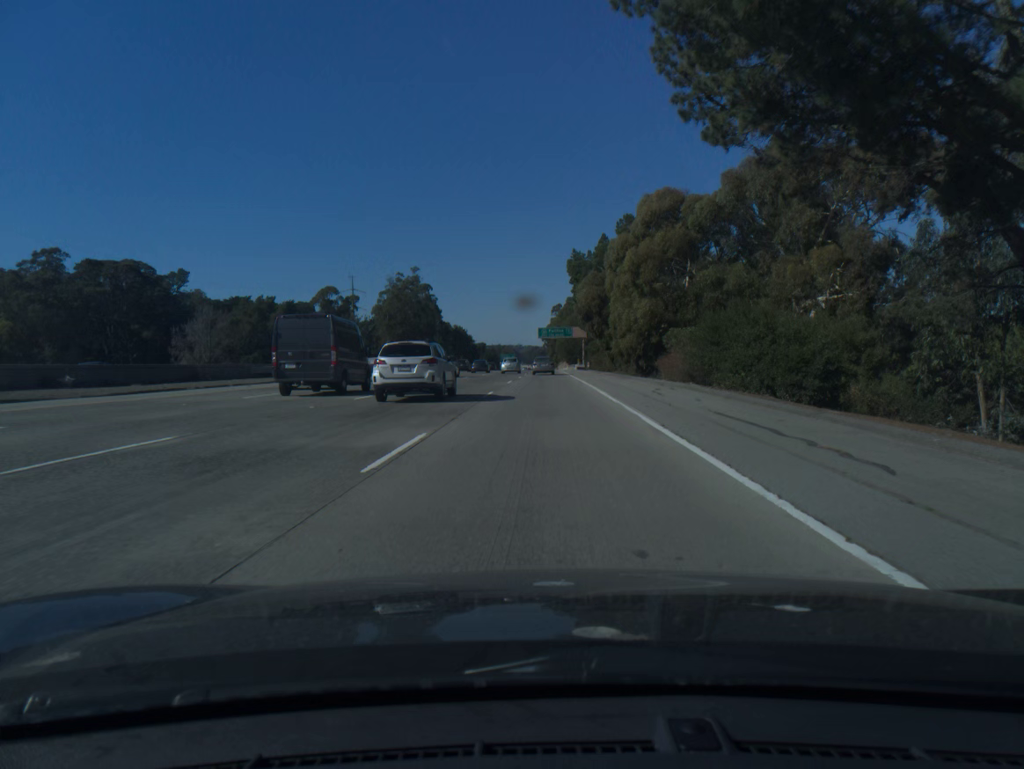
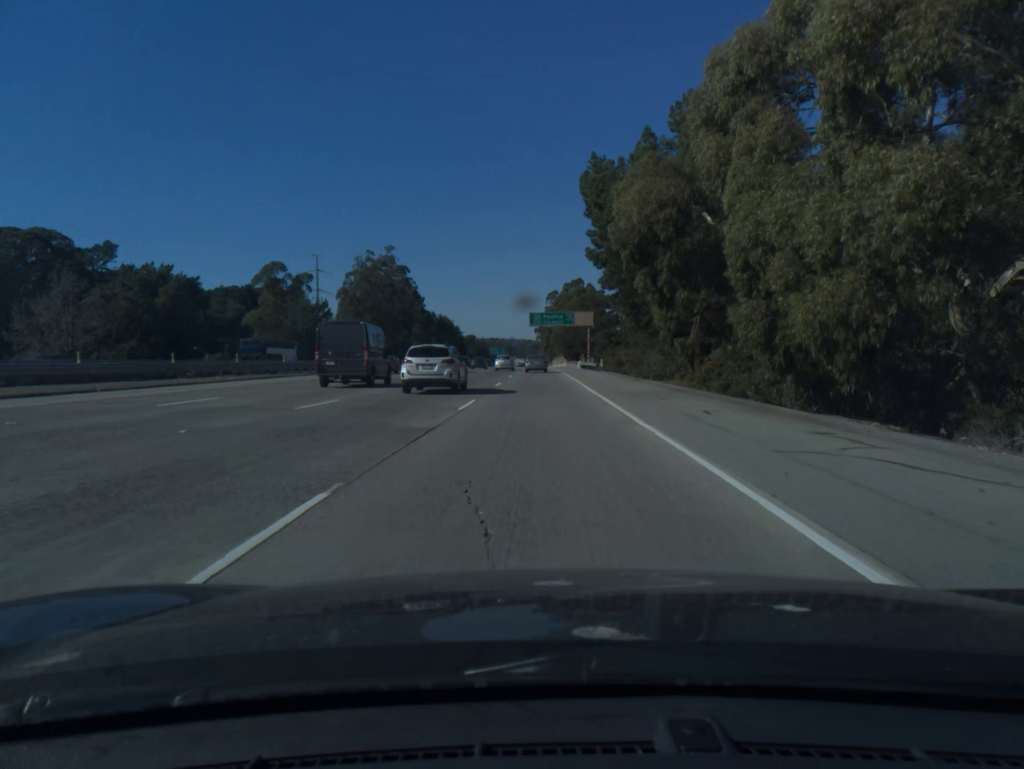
(+0.2, +34.4) m; +1°
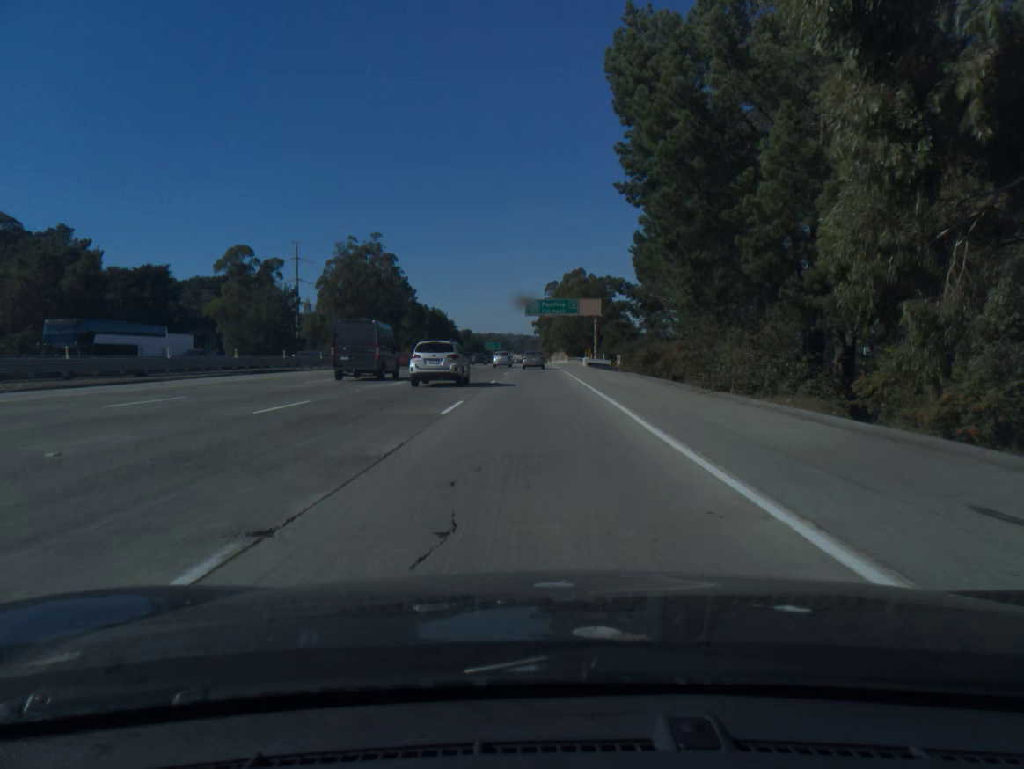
(0.0, +17.2) m; 0°
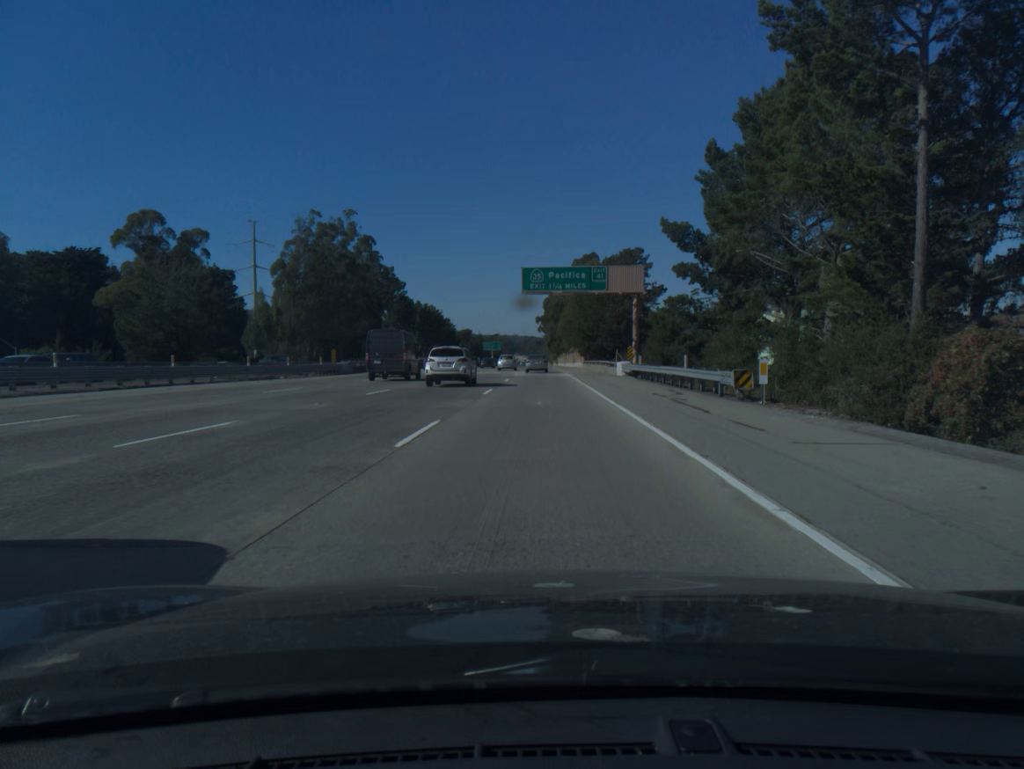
(0.0, +34.3) m; 0°
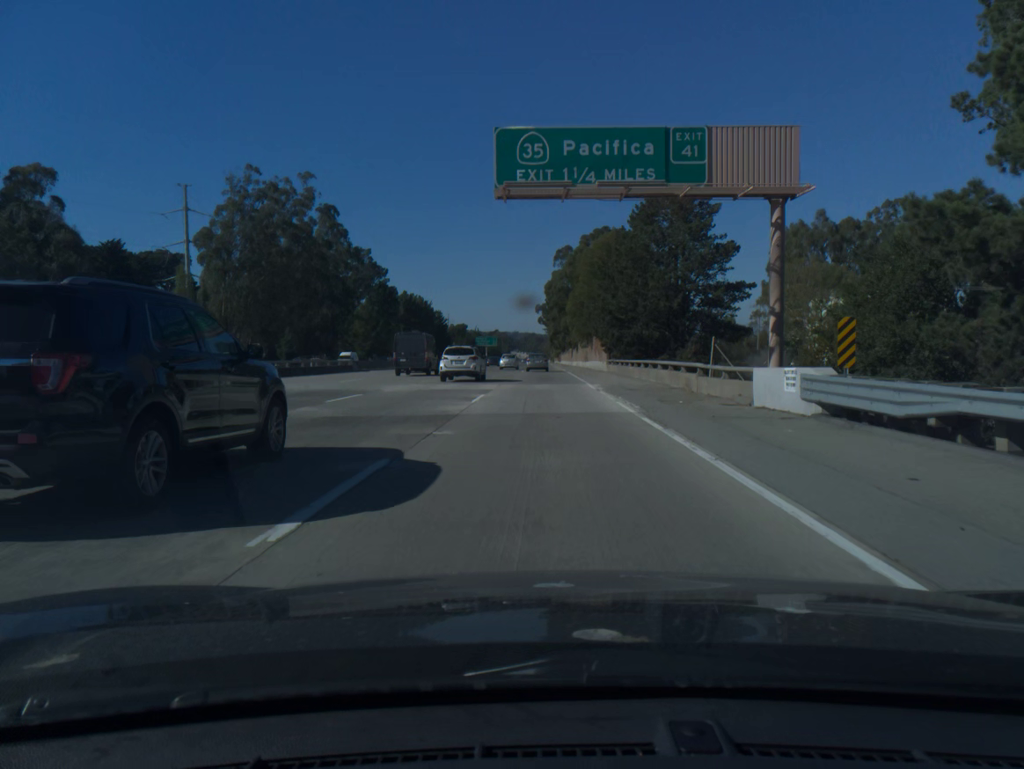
(0.0, +34.4) m; 0°
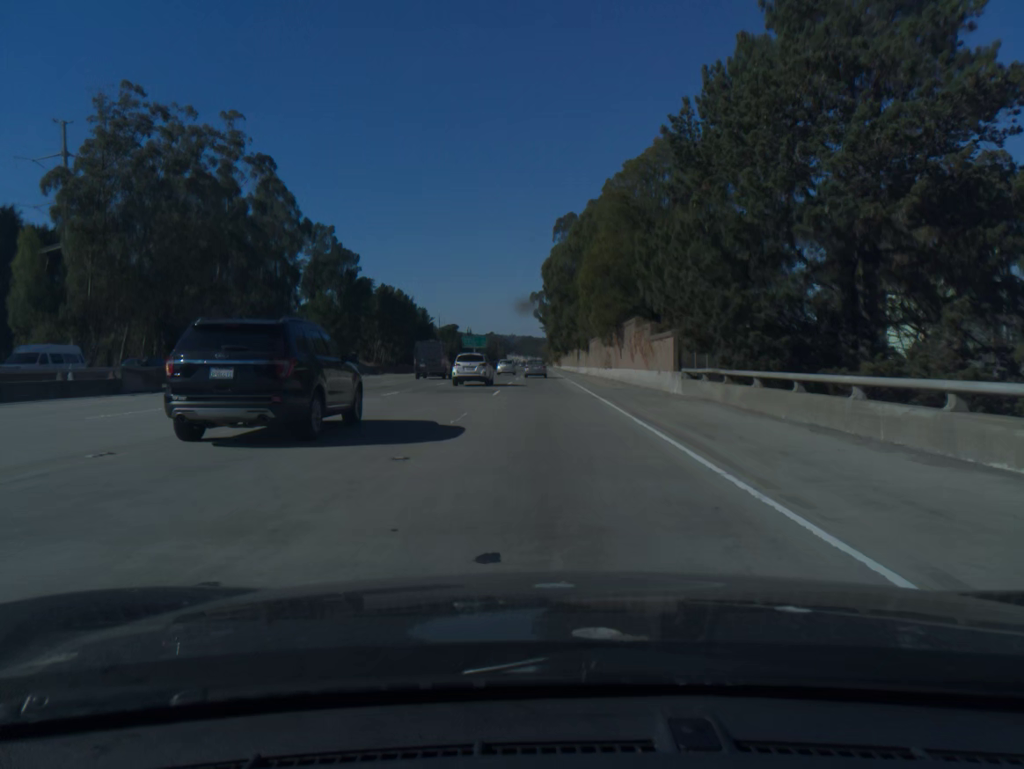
(+0.1, +34.4) m; 0°
